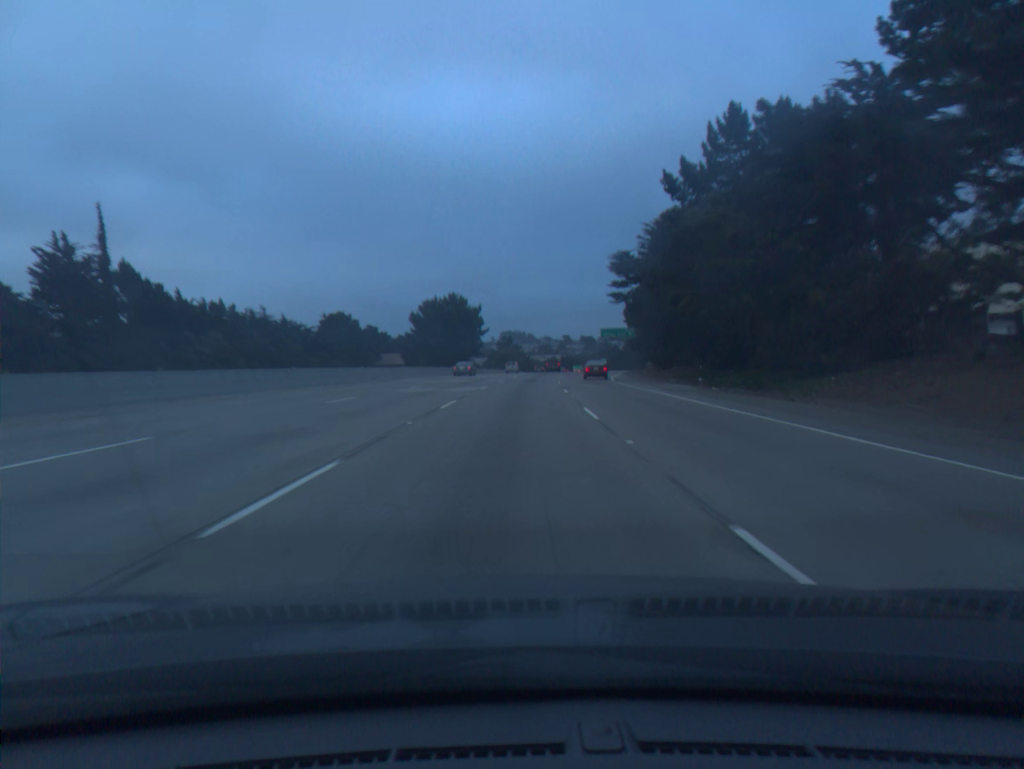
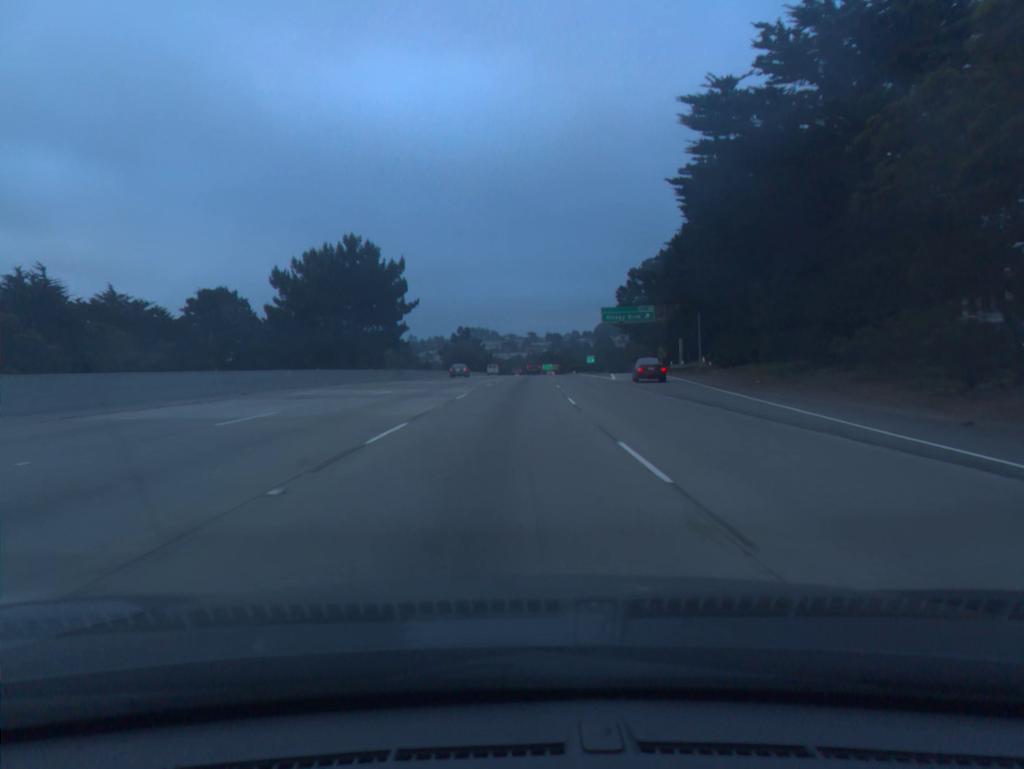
(+1.1, +52.5) m; +3°
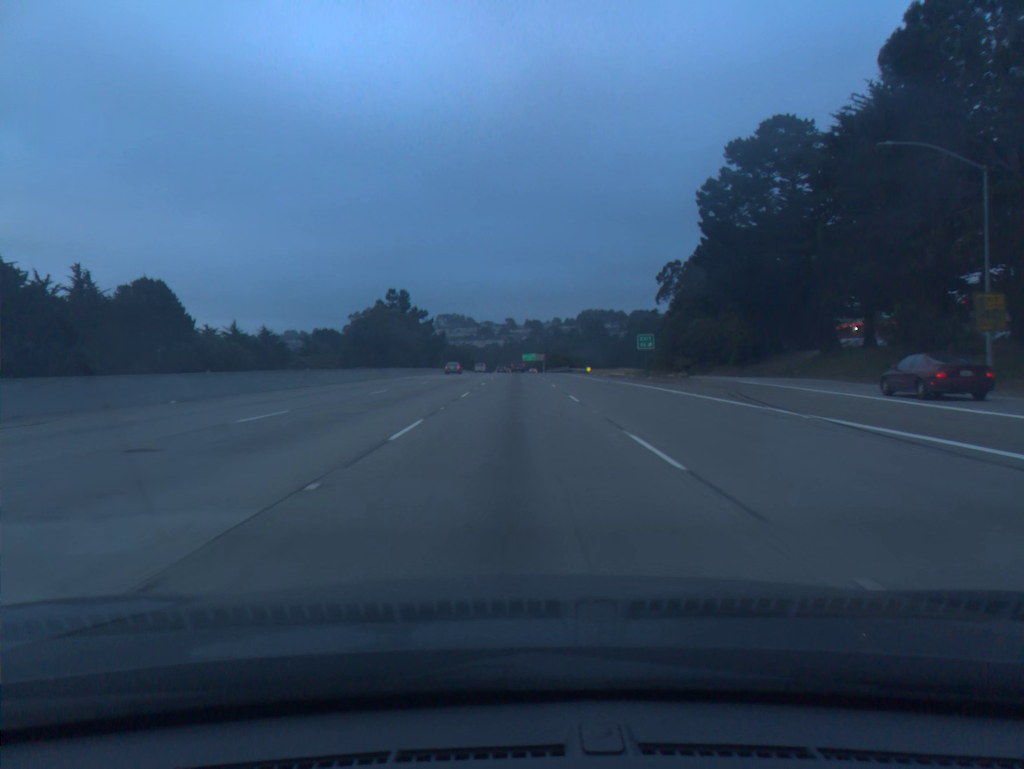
(+1.6, +87.5) m; +2°
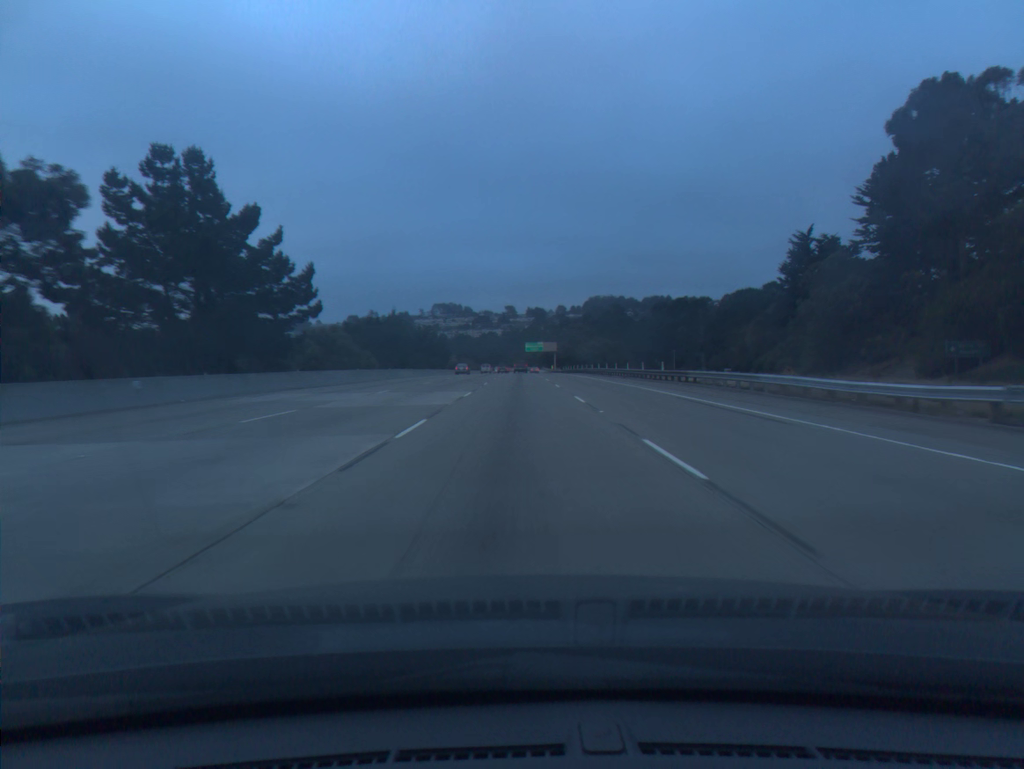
(0.0, +88.0) m; 0°
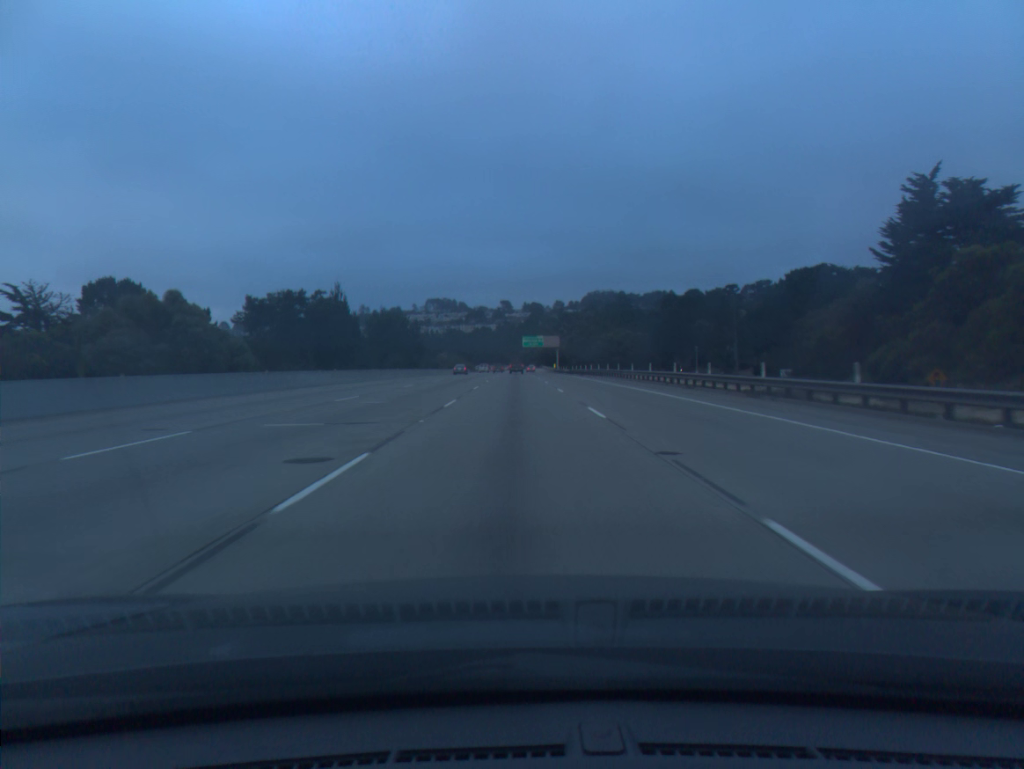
(0.0, +35.2) m; 0°
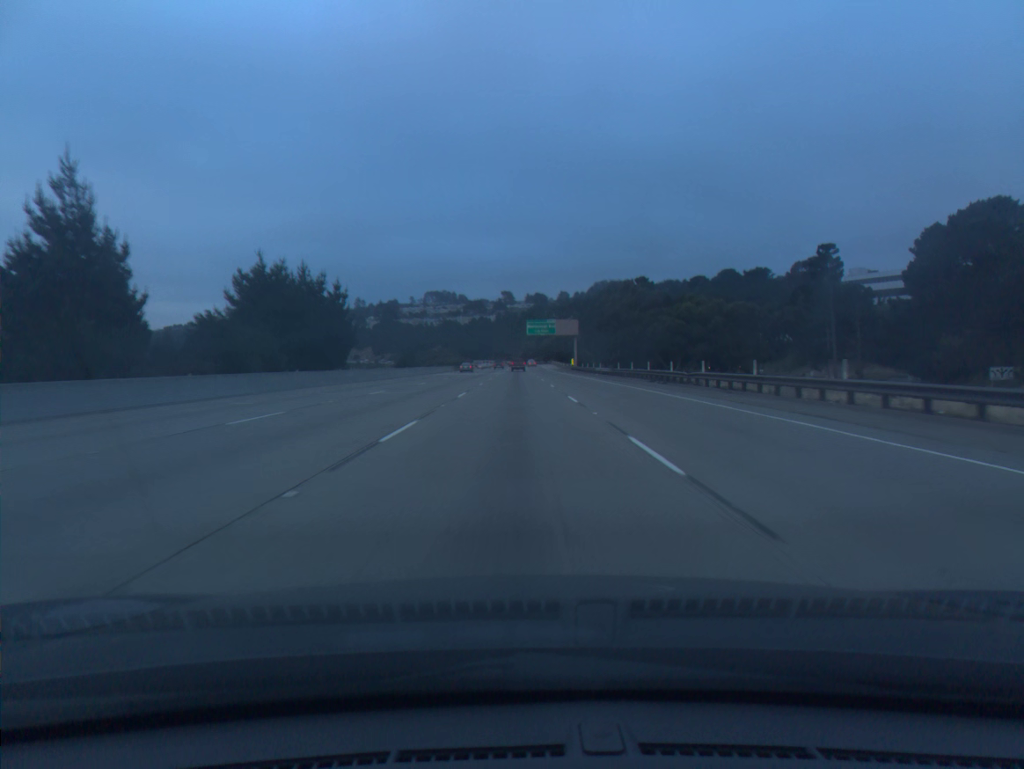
(0.0, +52.8) m; 0°
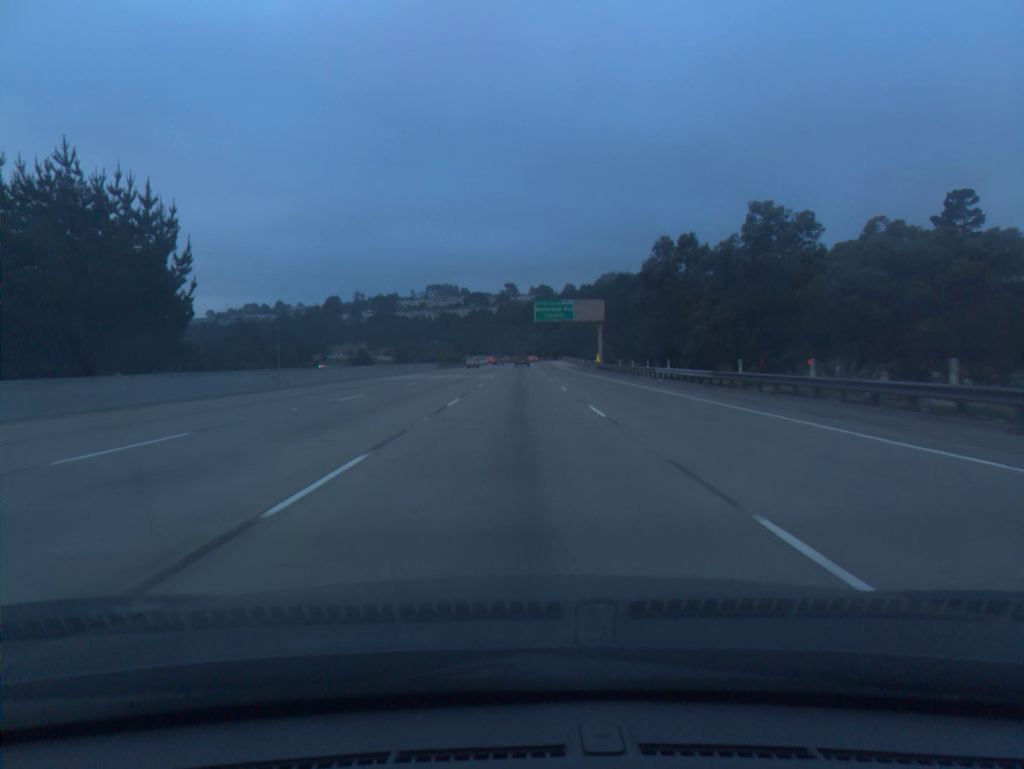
(-0.1, +35.2) m; 0°
